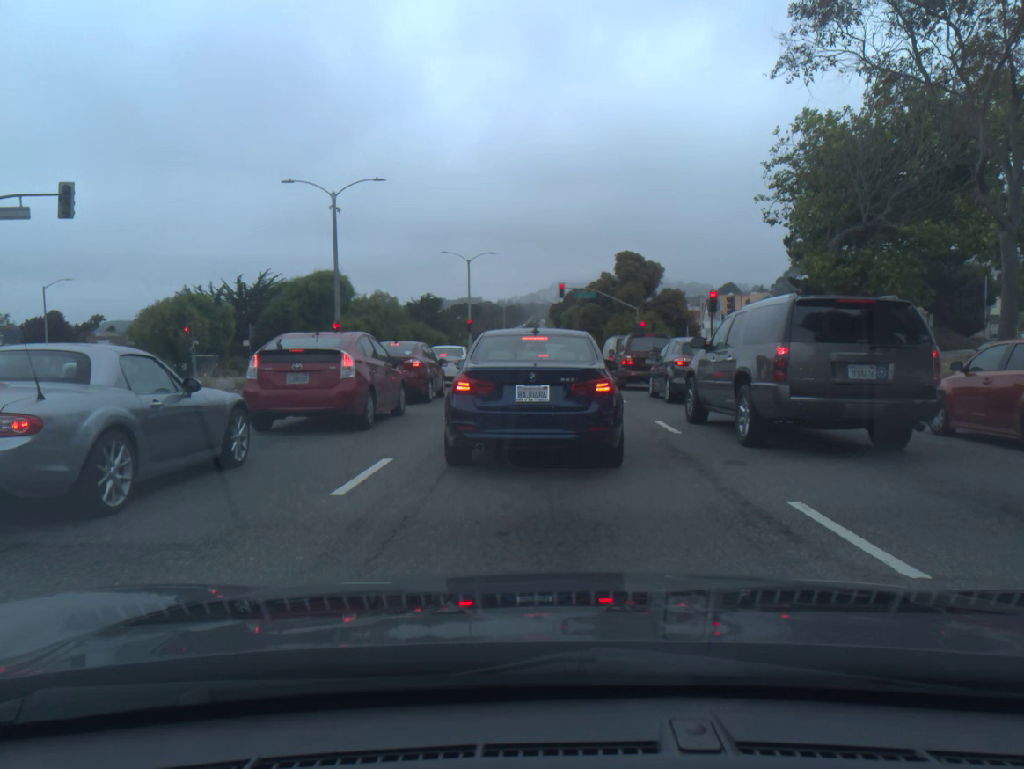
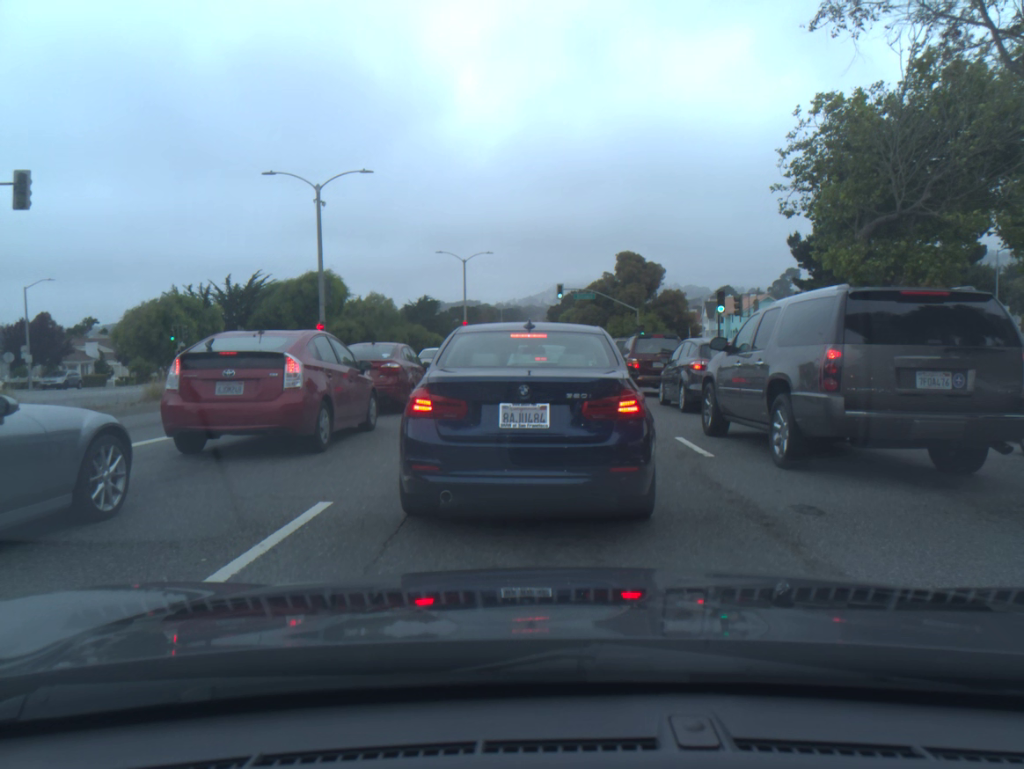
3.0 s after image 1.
(0.0, +2.5) m; 0°
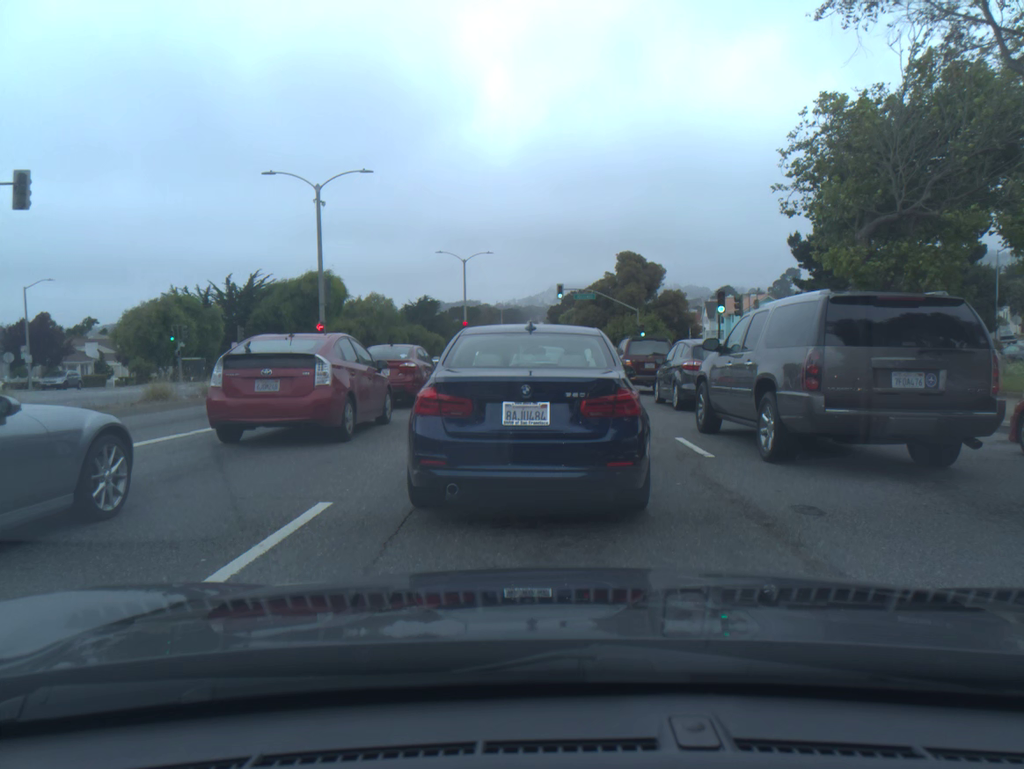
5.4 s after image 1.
(-0.1, 0.0) m; 0°
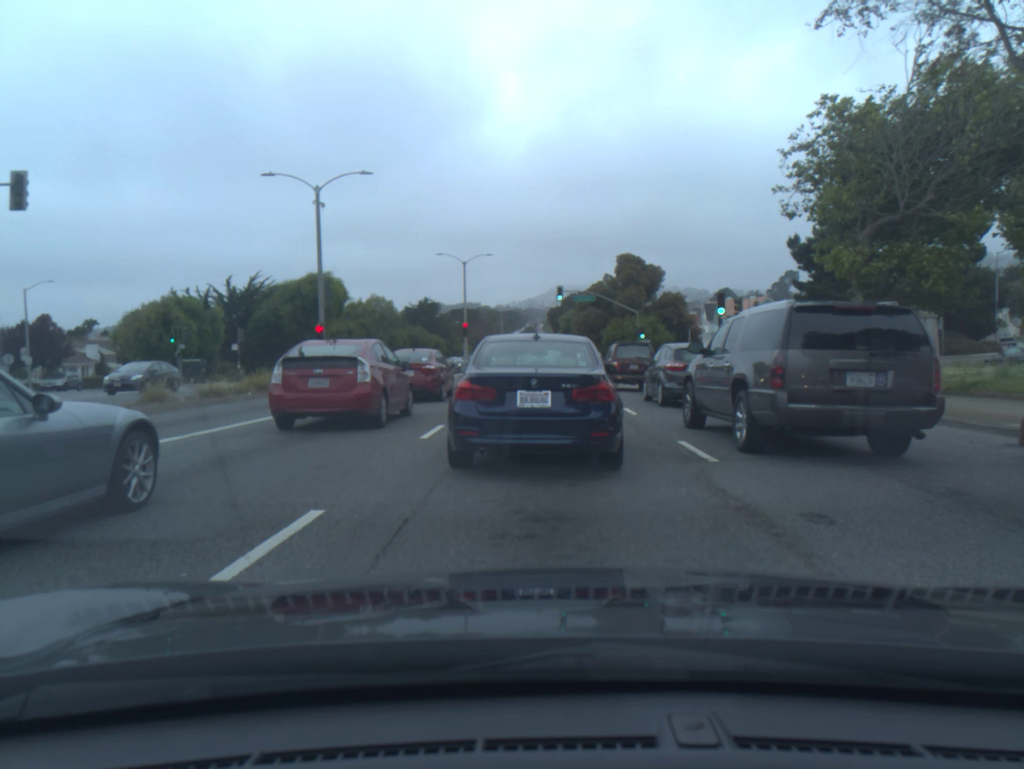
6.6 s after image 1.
(0.0, +0.2) m; 0°
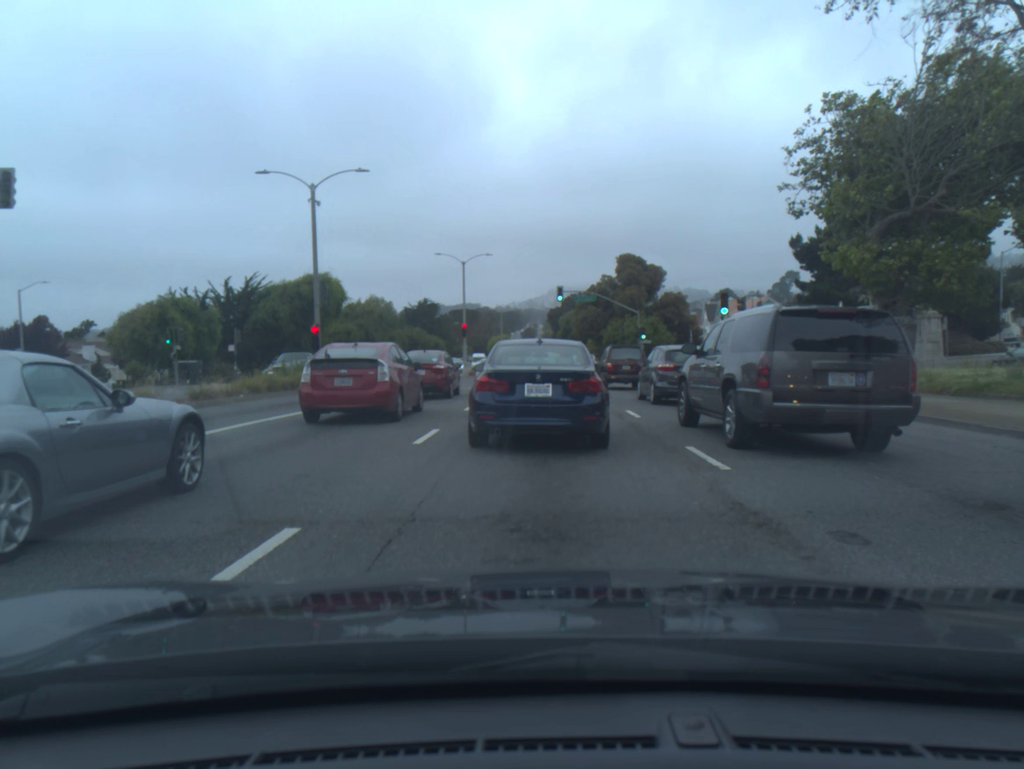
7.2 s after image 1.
(0.0, +0.6) m; 0°
